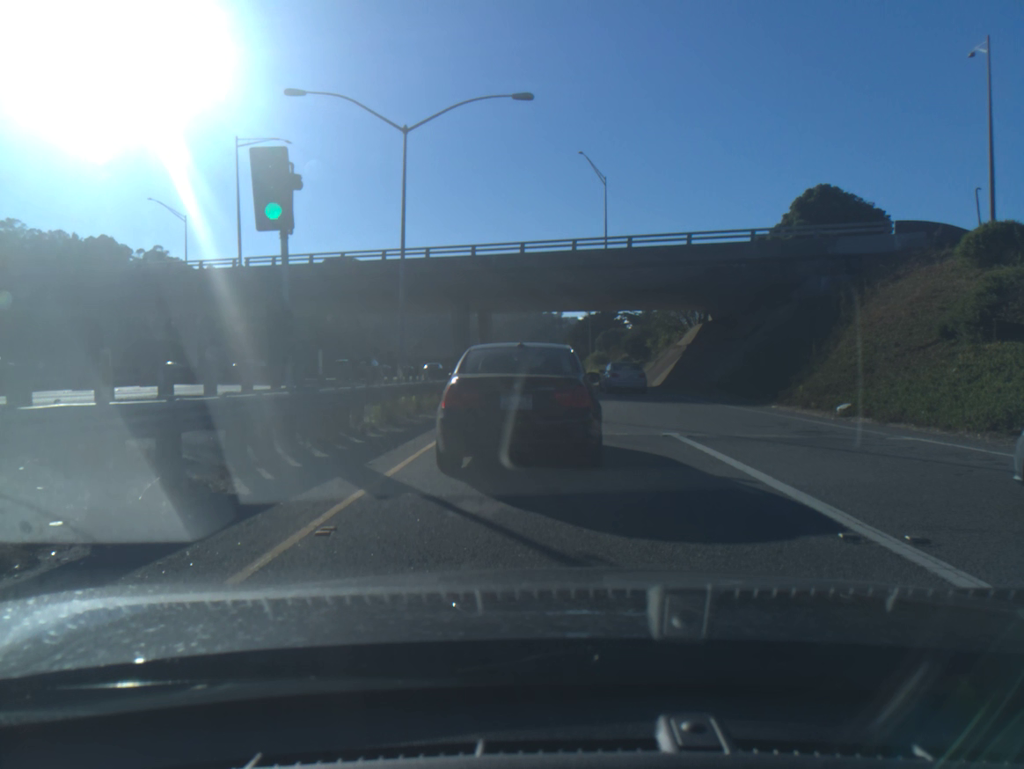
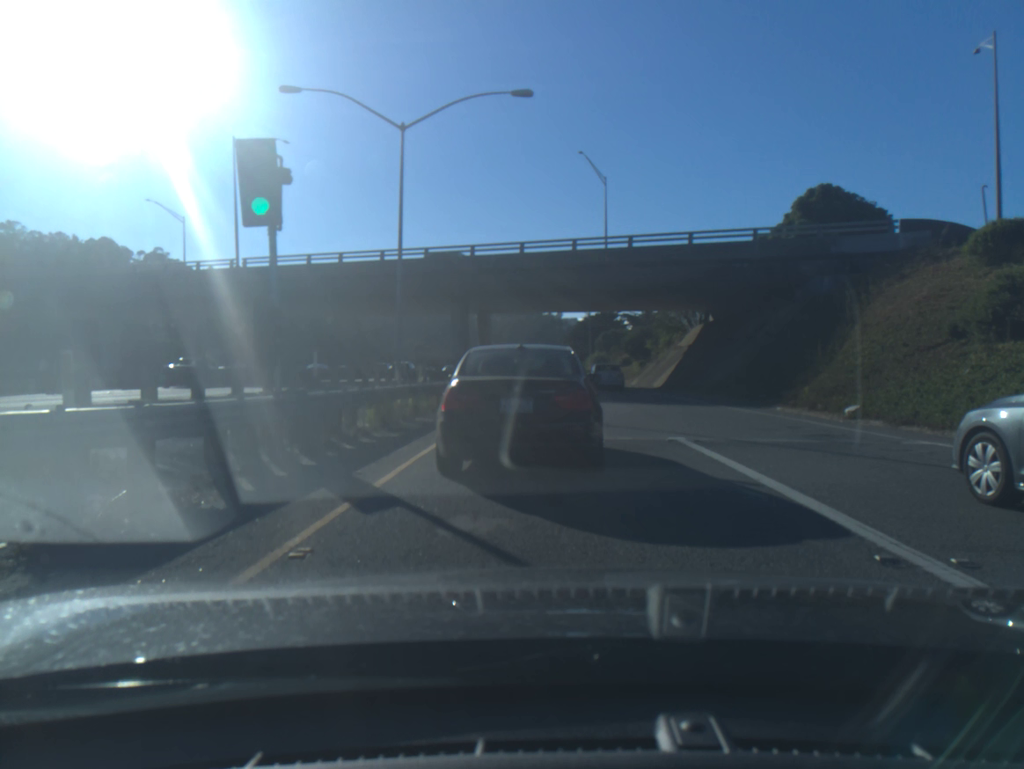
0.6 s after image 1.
(0.0, +0.6) m; 0°
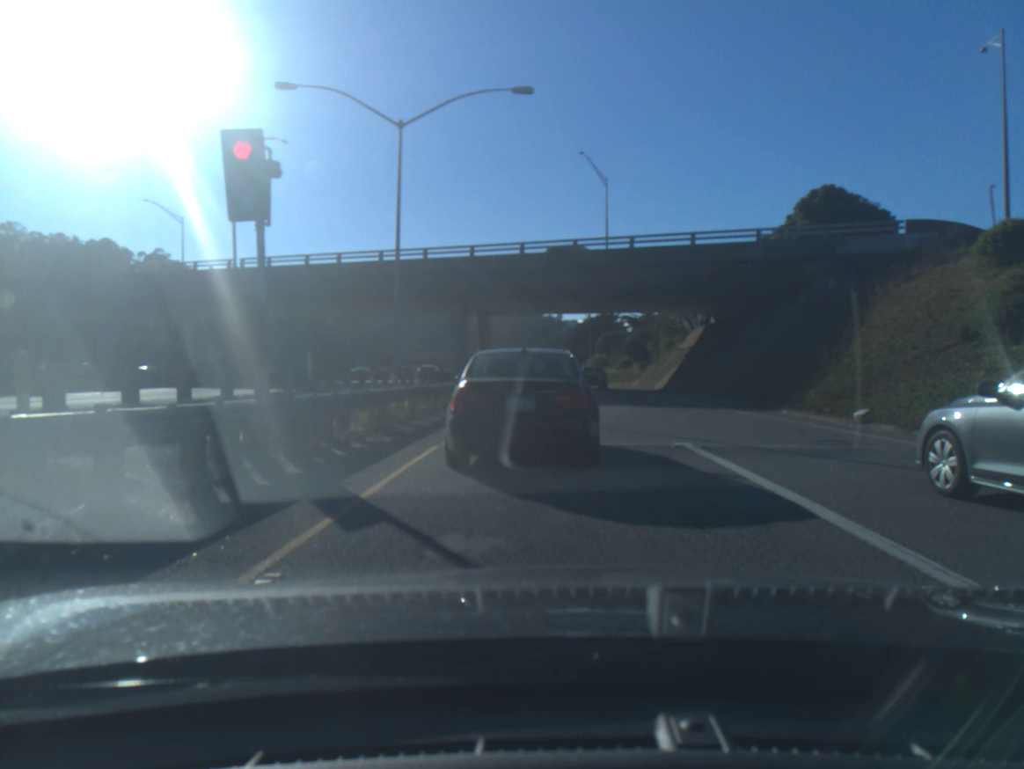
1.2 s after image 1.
(0.0, +0.6) m; 0°
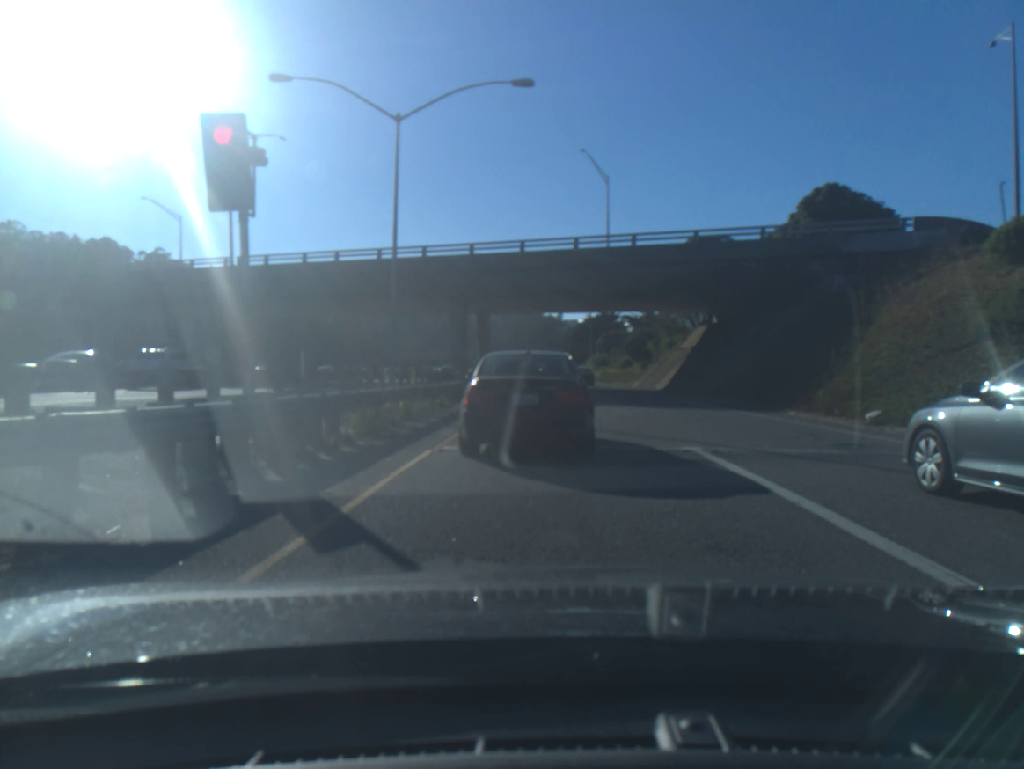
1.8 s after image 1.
(0.0, +0.7) m; 0°
